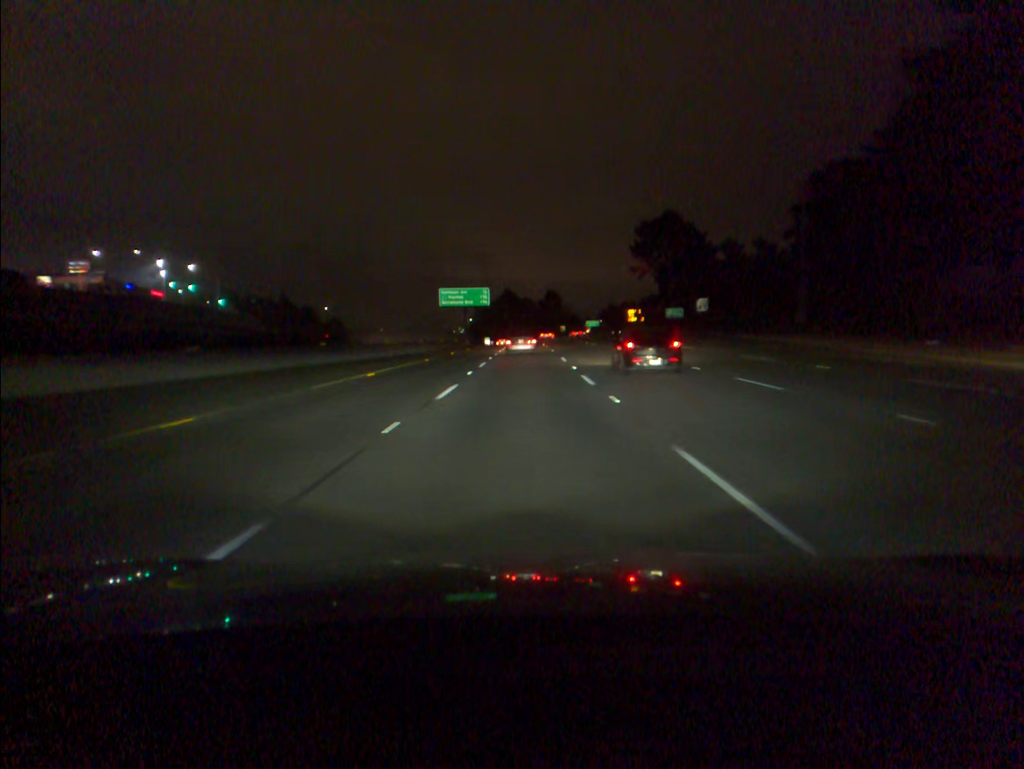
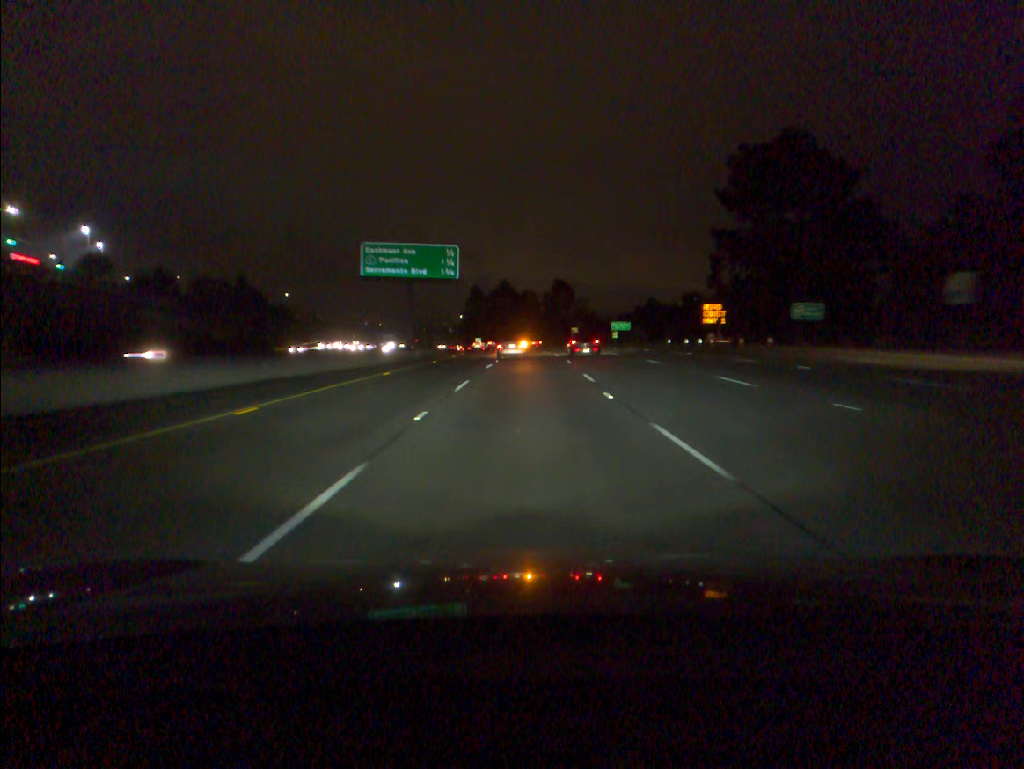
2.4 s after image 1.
(+0.1, +56.2) m; 0°
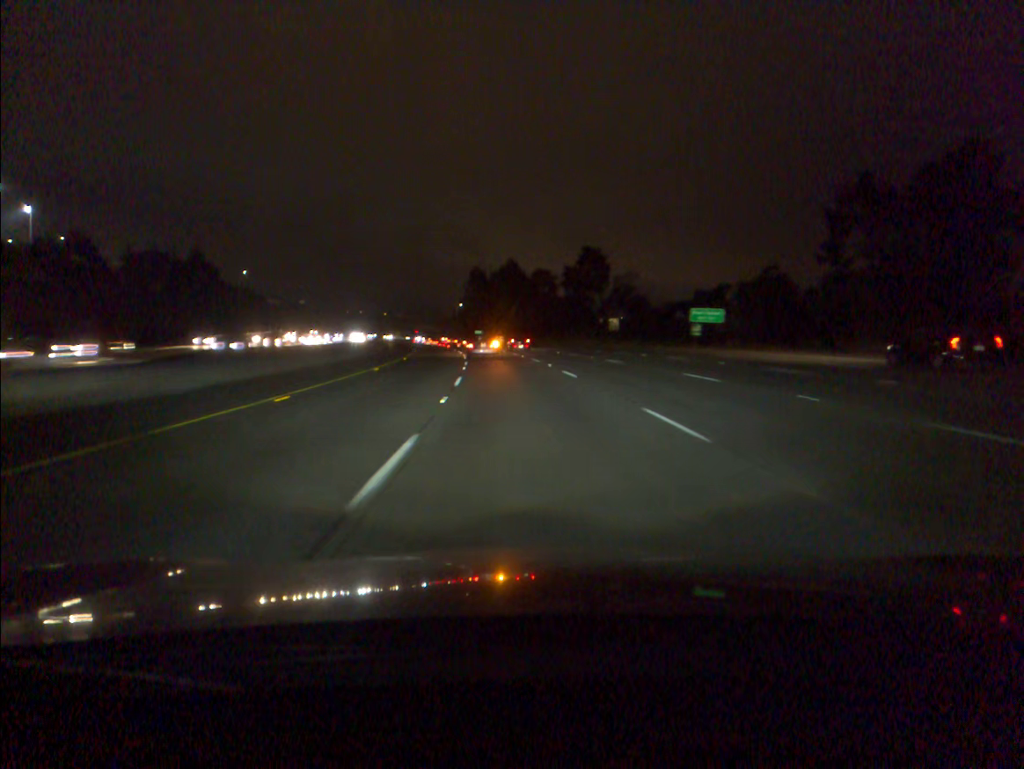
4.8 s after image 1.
(-0.1, +55.8) m; -1°
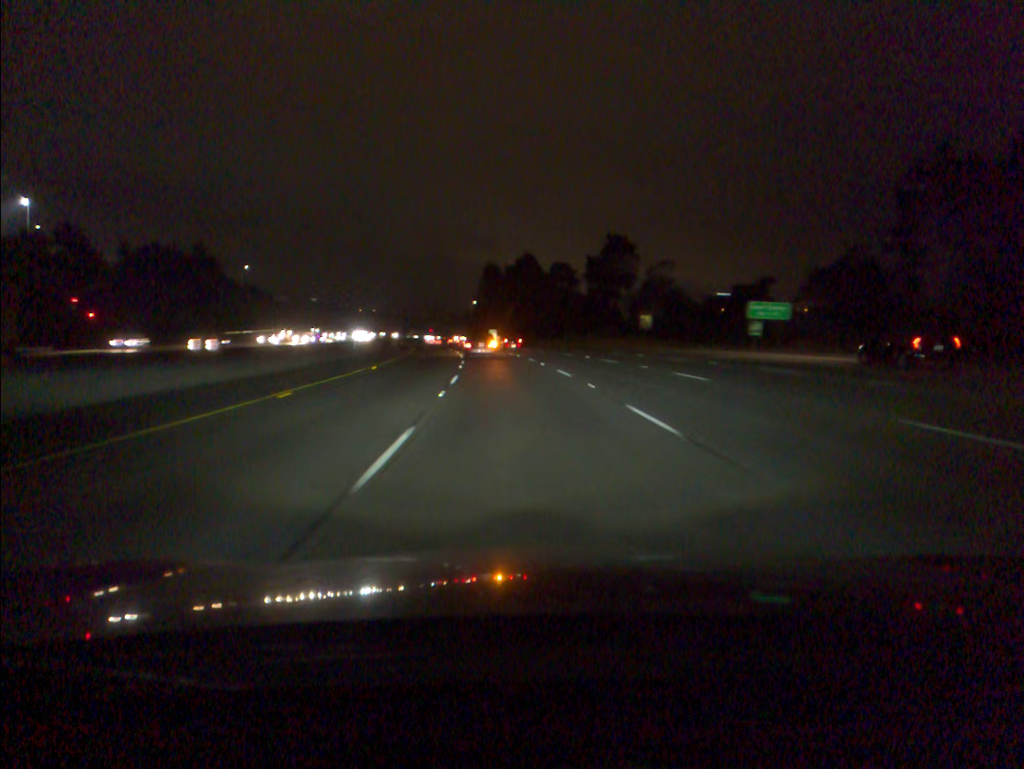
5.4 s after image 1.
(-0.1, +13.9) m; -1°
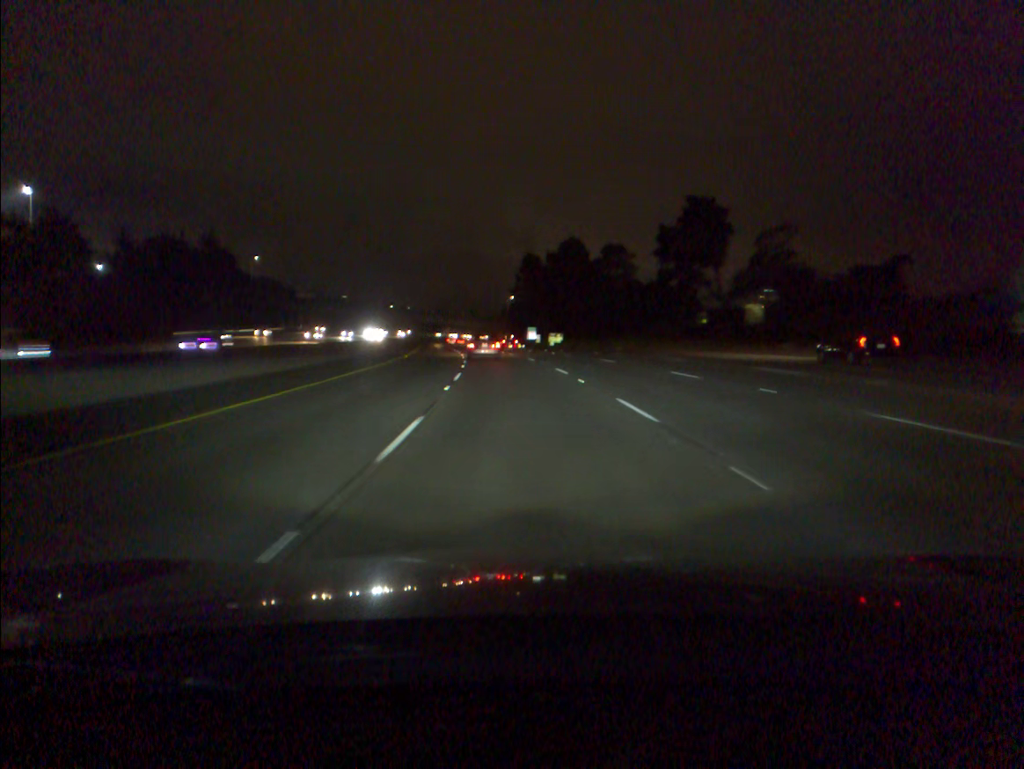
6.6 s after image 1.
(-0.7, +27.9) m; -3°
